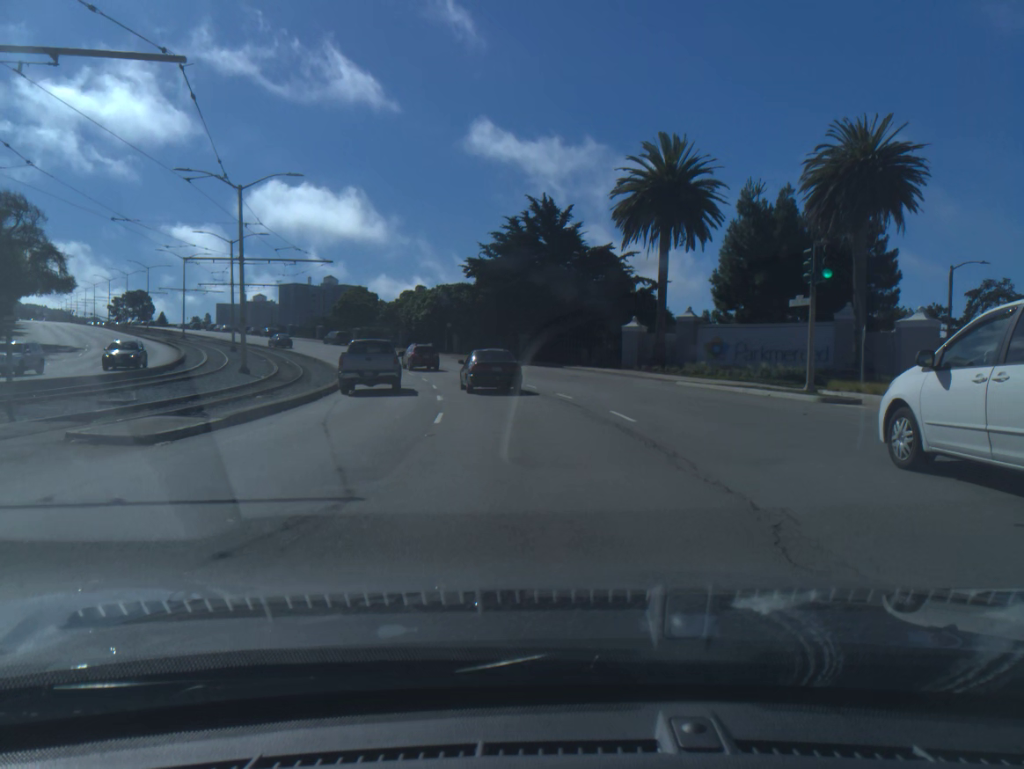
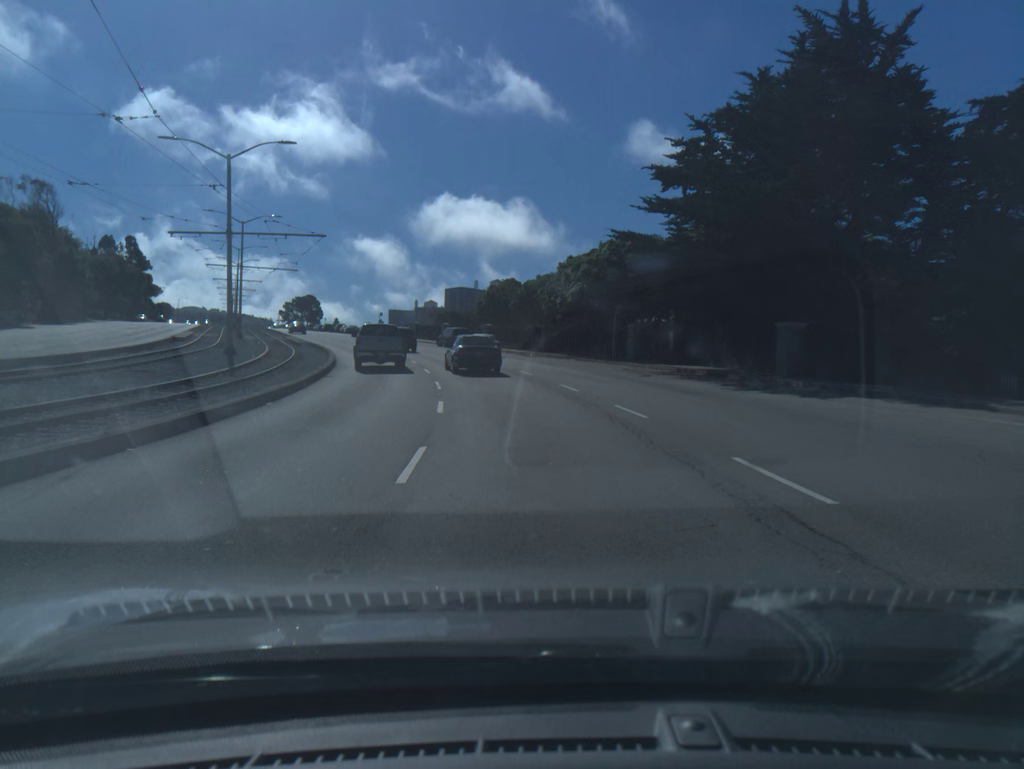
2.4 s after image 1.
(-3.9, +36.7) m; -12°
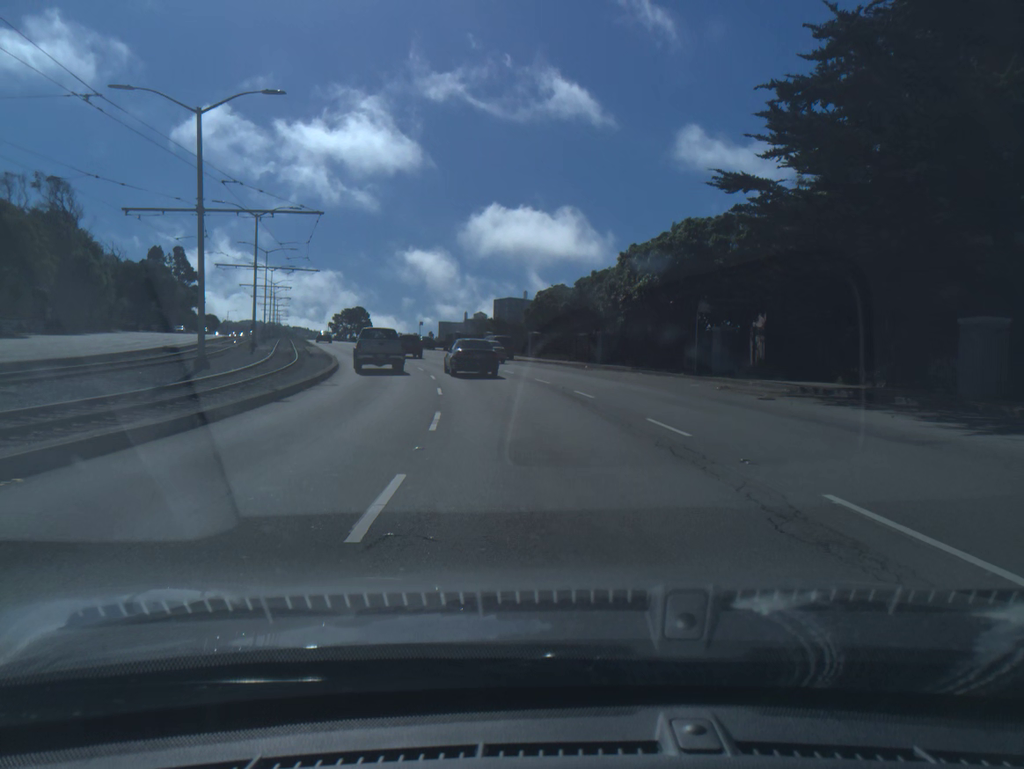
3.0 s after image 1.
(-0.3, +9.8) m; -4°
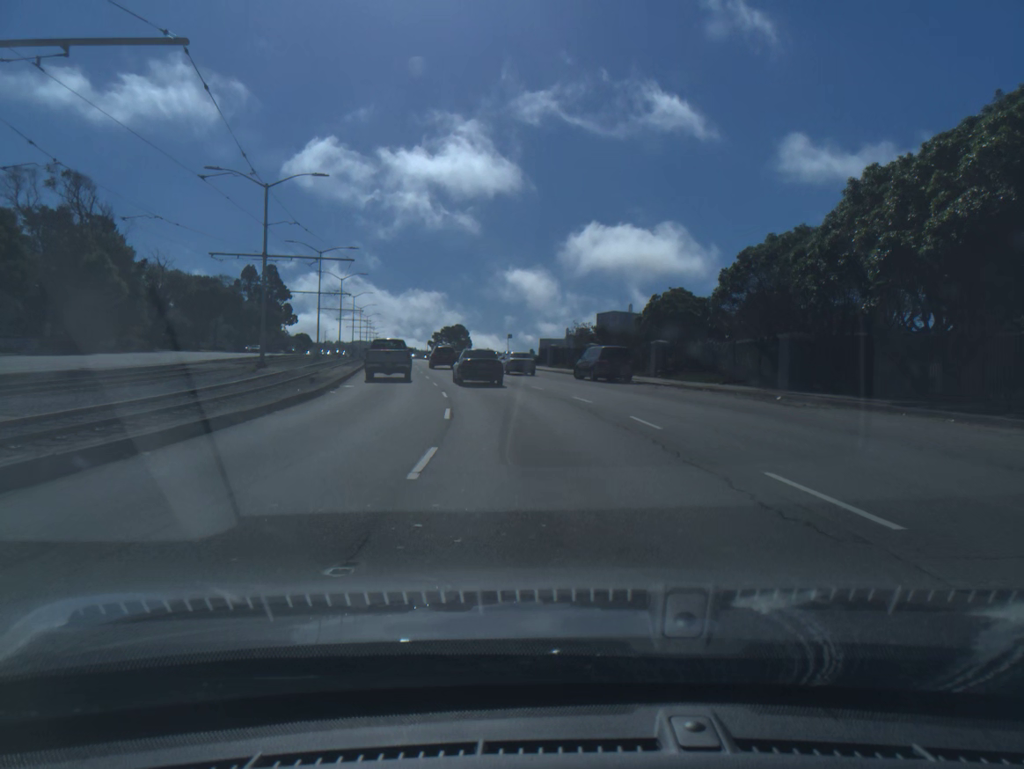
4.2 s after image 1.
(-1.3, +19.9) m; -7°
